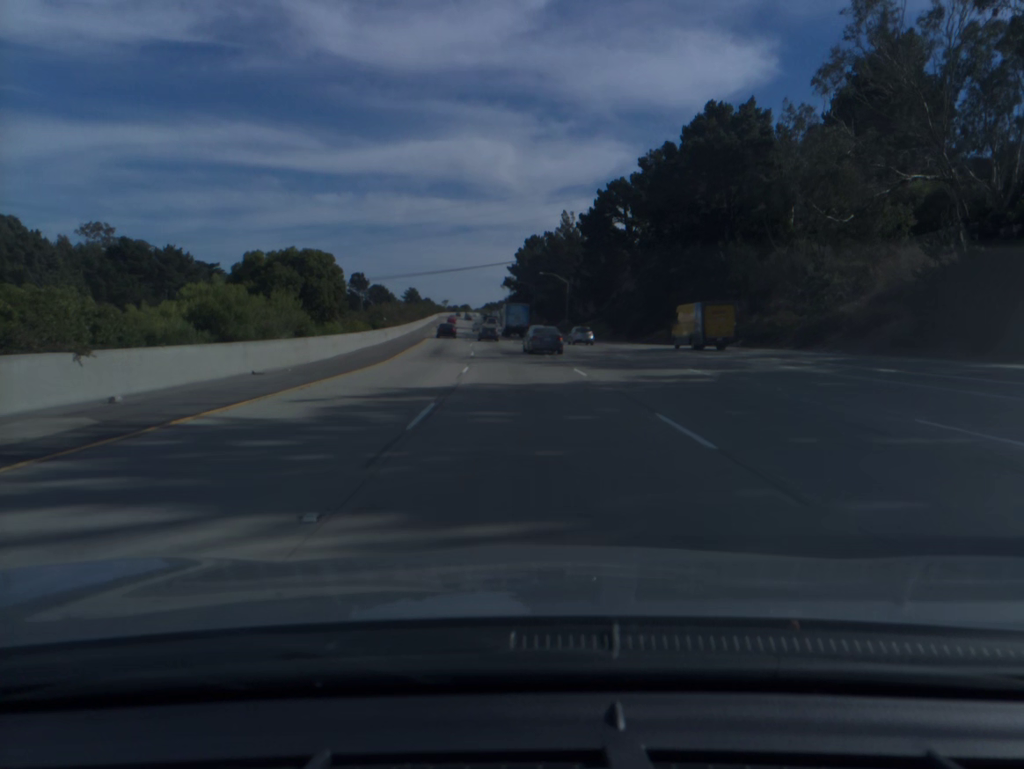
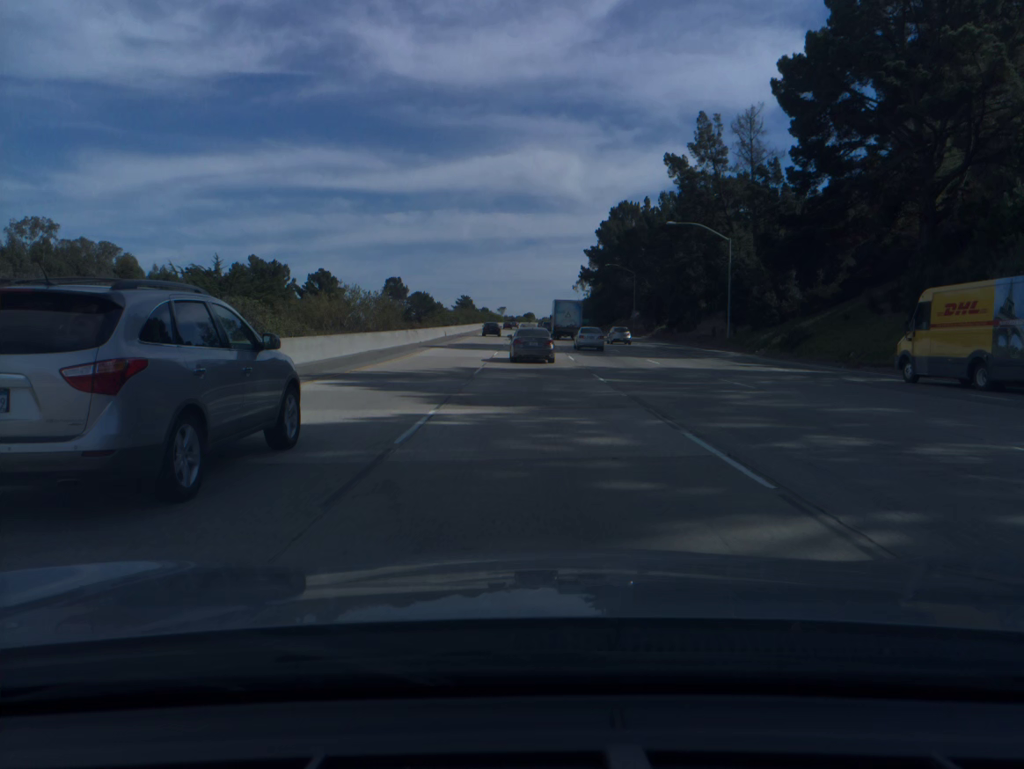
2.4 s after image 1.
(-4.0, +74.7) m; -5°
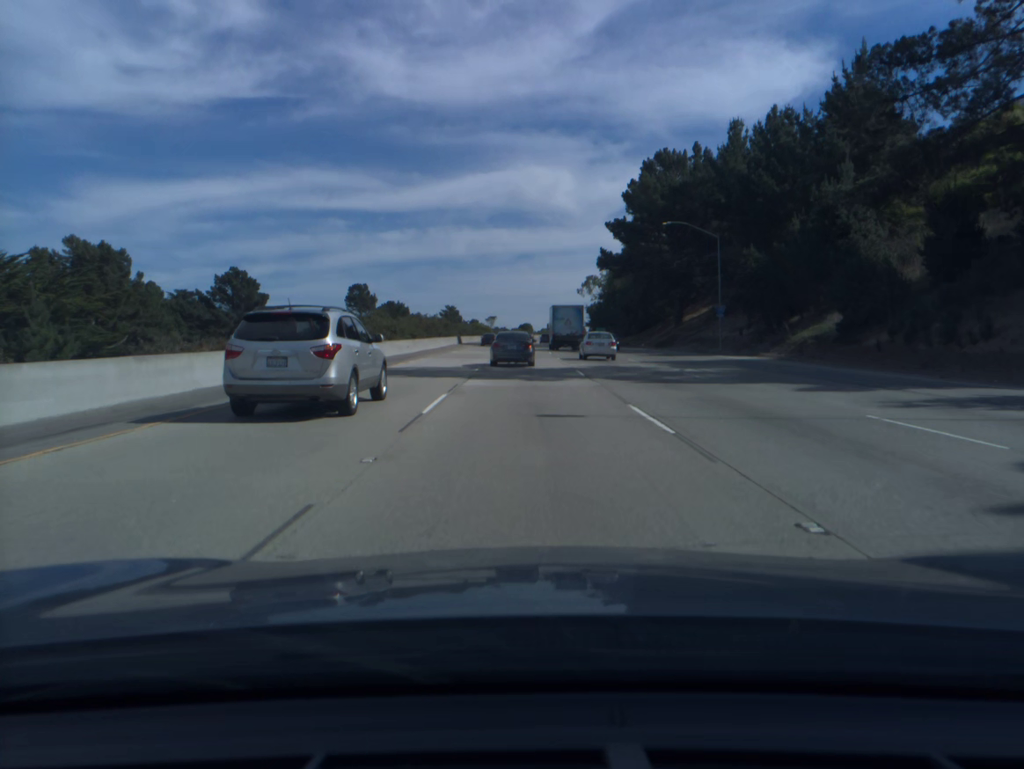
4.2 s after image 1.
(+0.1, +54.5) m; 0°
